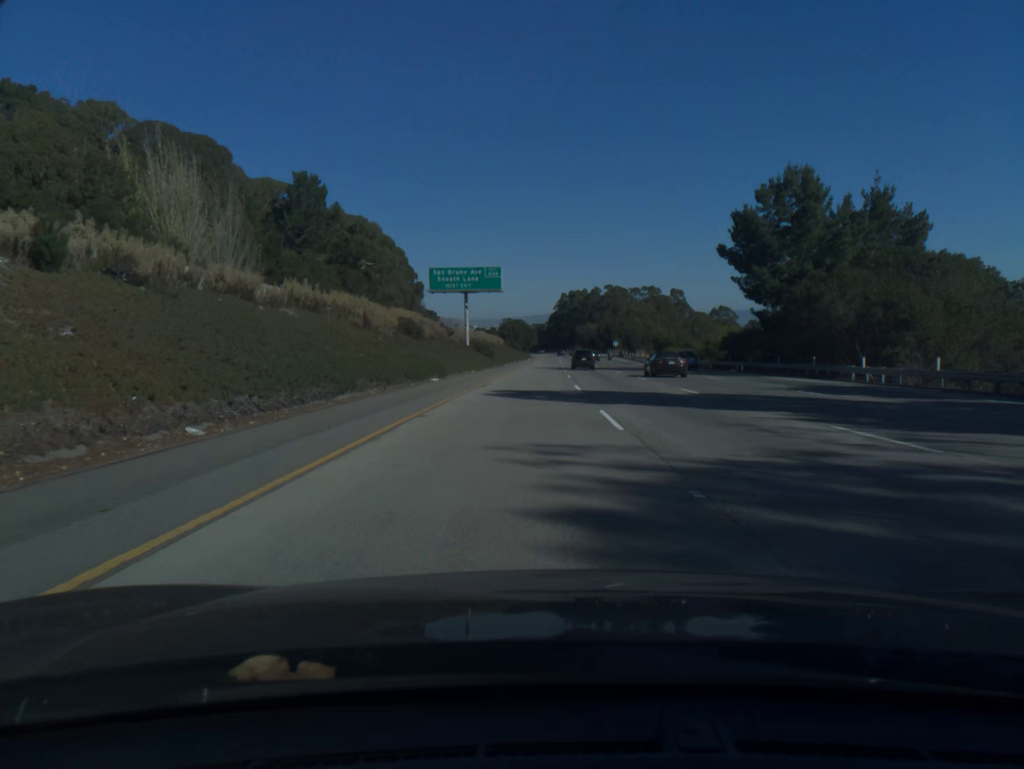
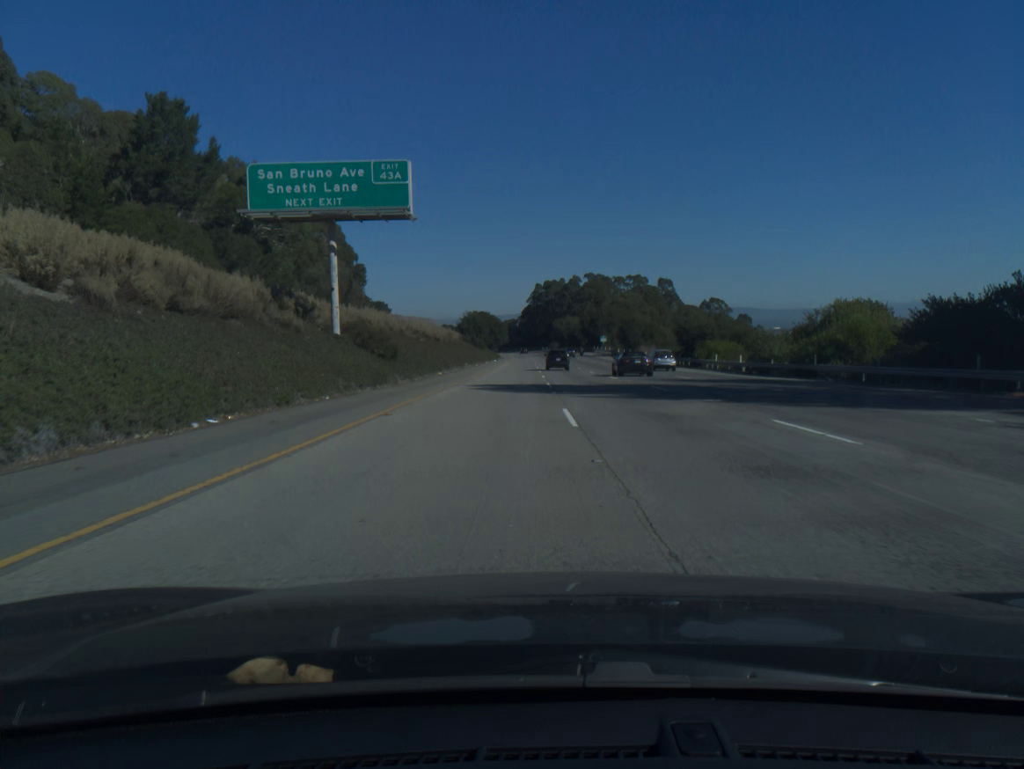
(+0.8, +43.3) m; +2°
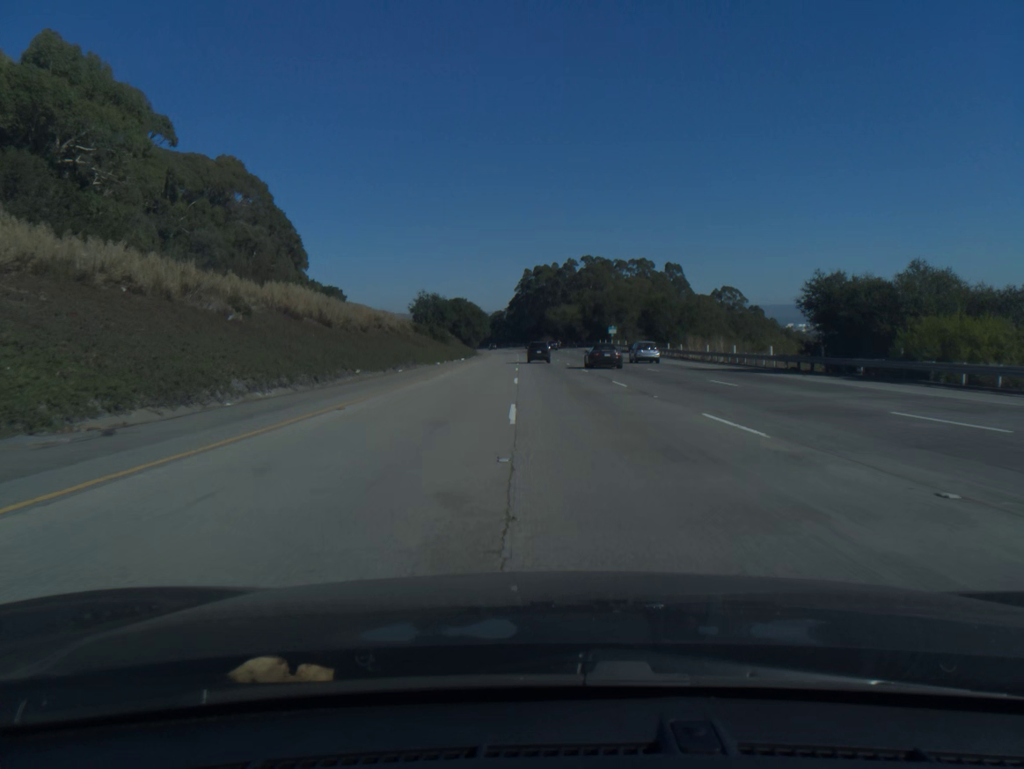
(+0.4, +43.2) m; +1°
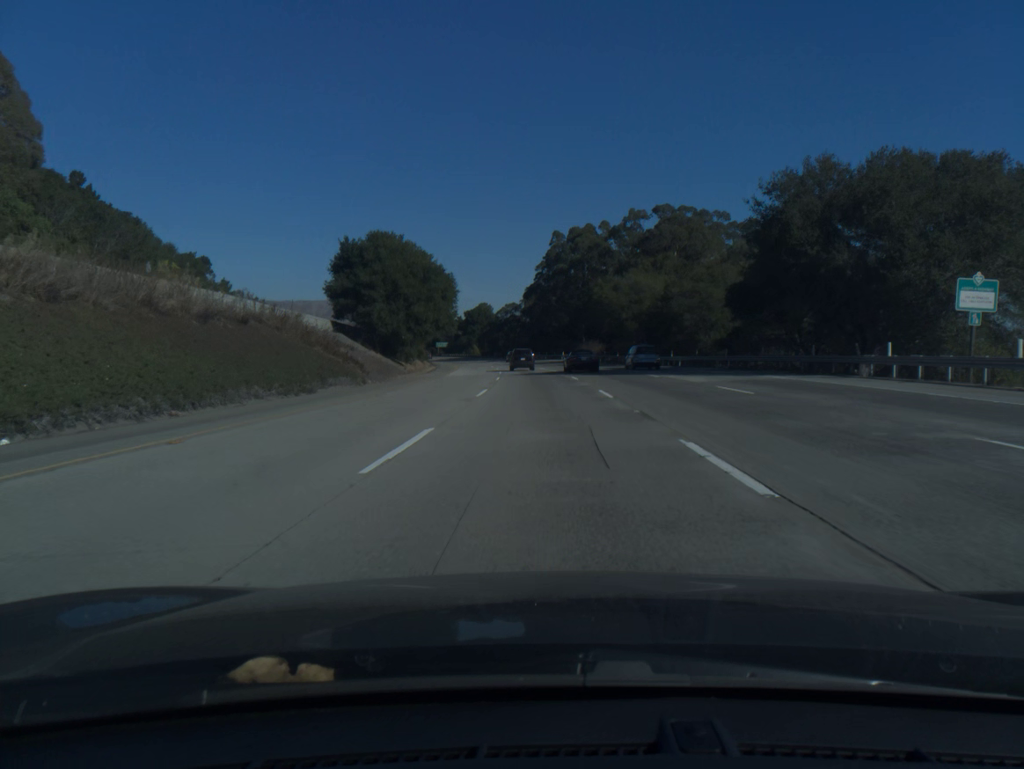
(-1.4, +107.1) m; -2°
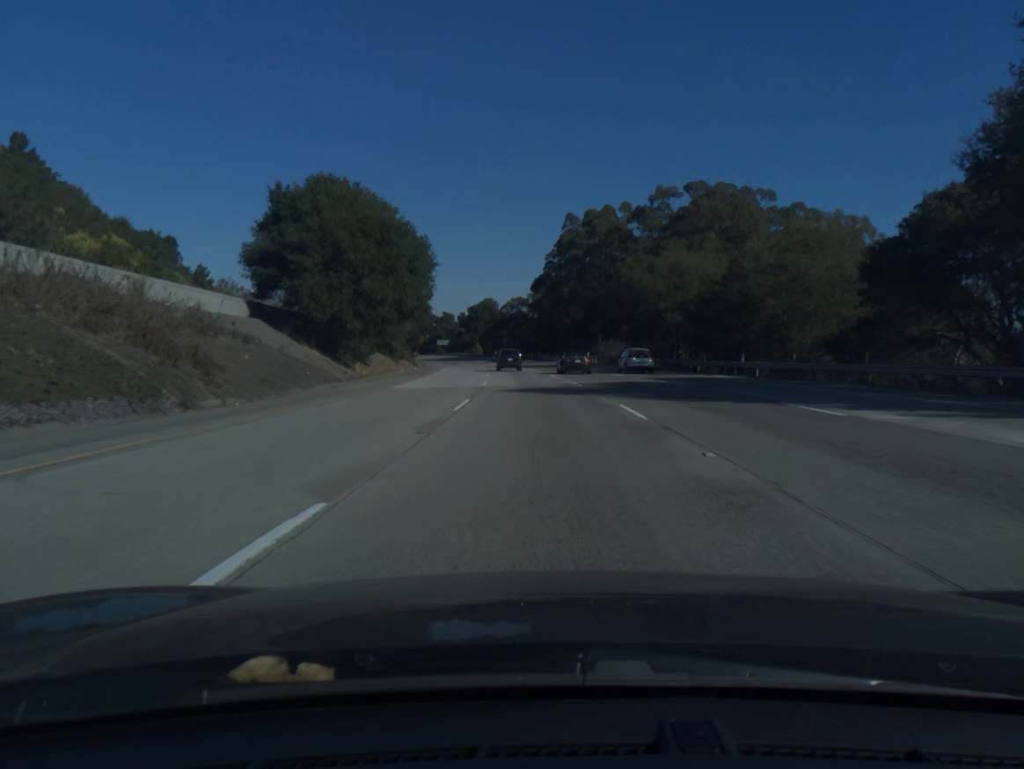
(-0.1, +21.2) m; -1°
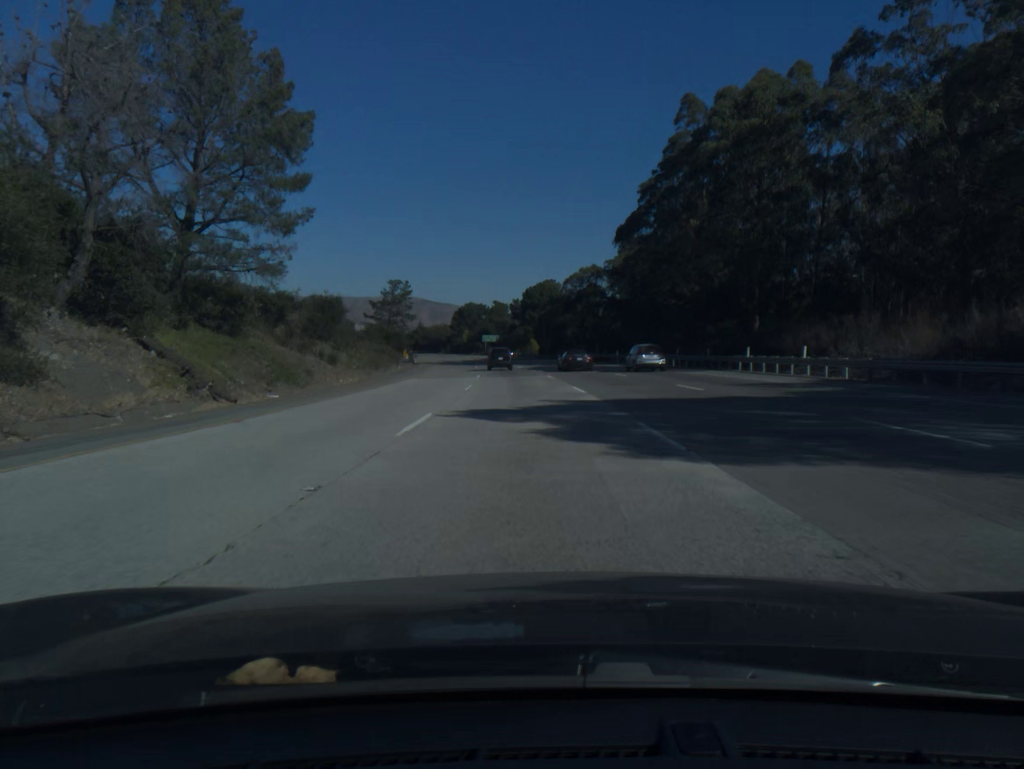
(-2.3, +63.3) m; -5°
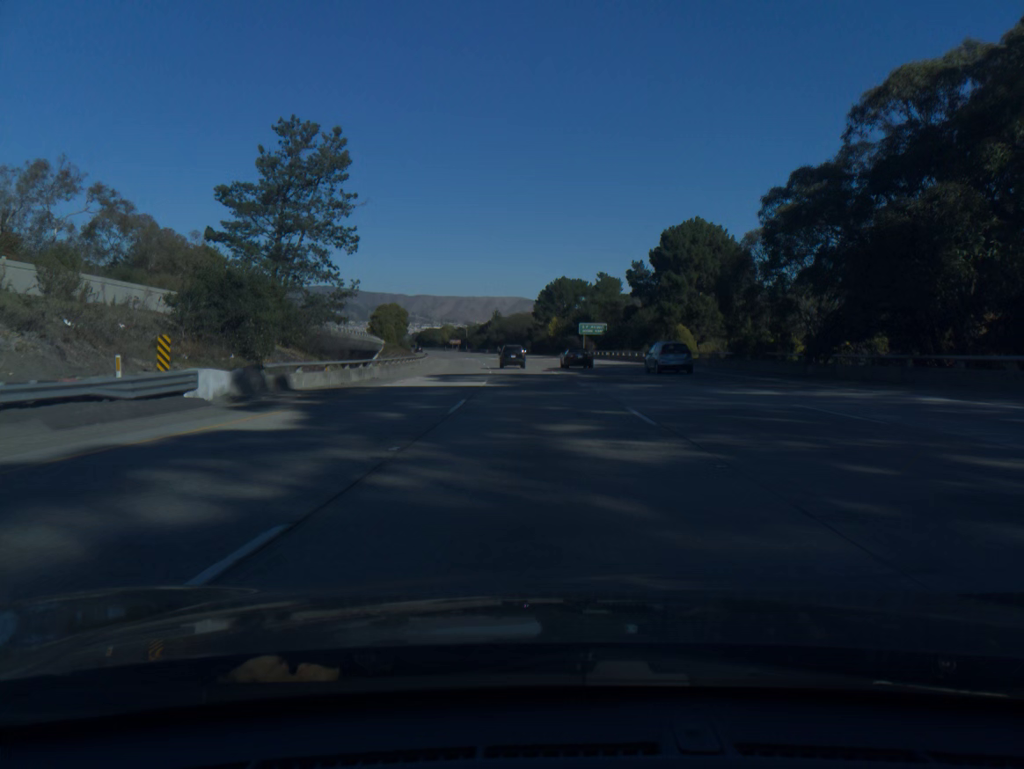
(-5.5, +83.5) m; -7°
